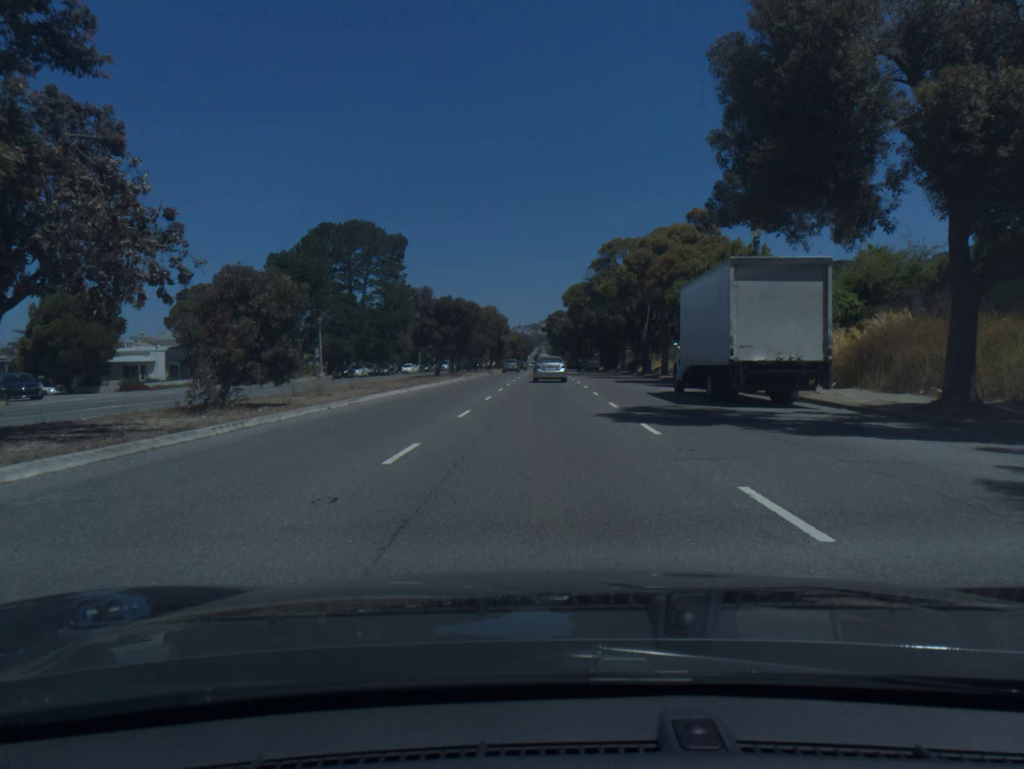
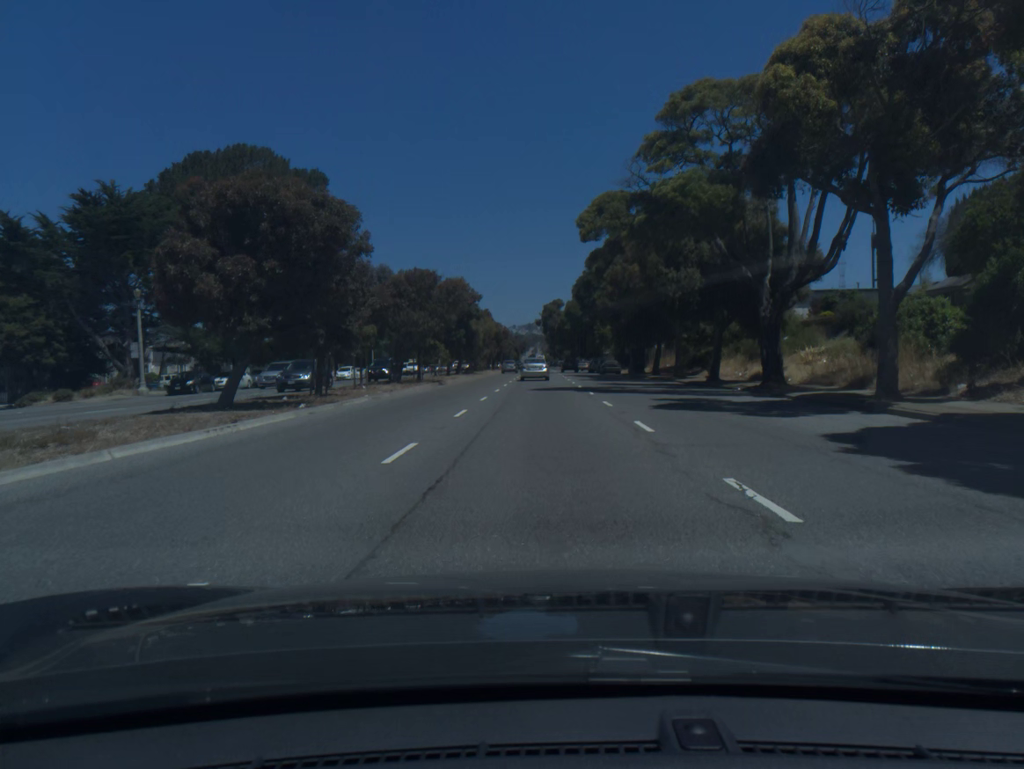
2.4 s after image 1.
(+0.1, +36.6) m; 0°
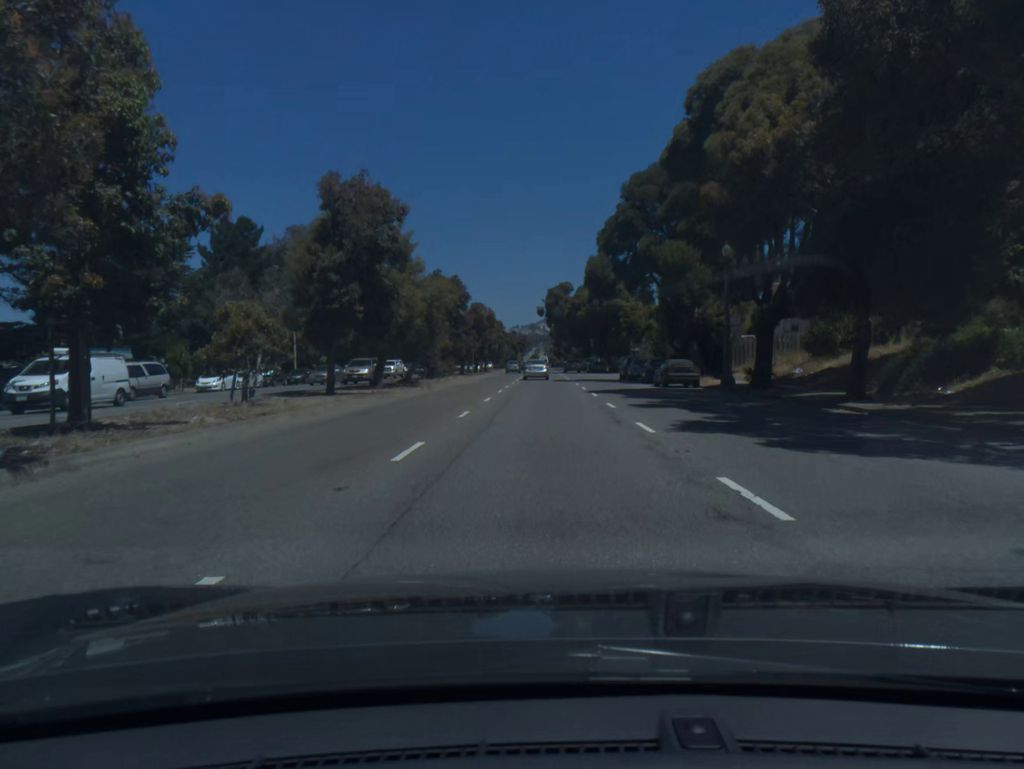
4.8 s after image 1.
(-0.1, +36.8) m; 0°
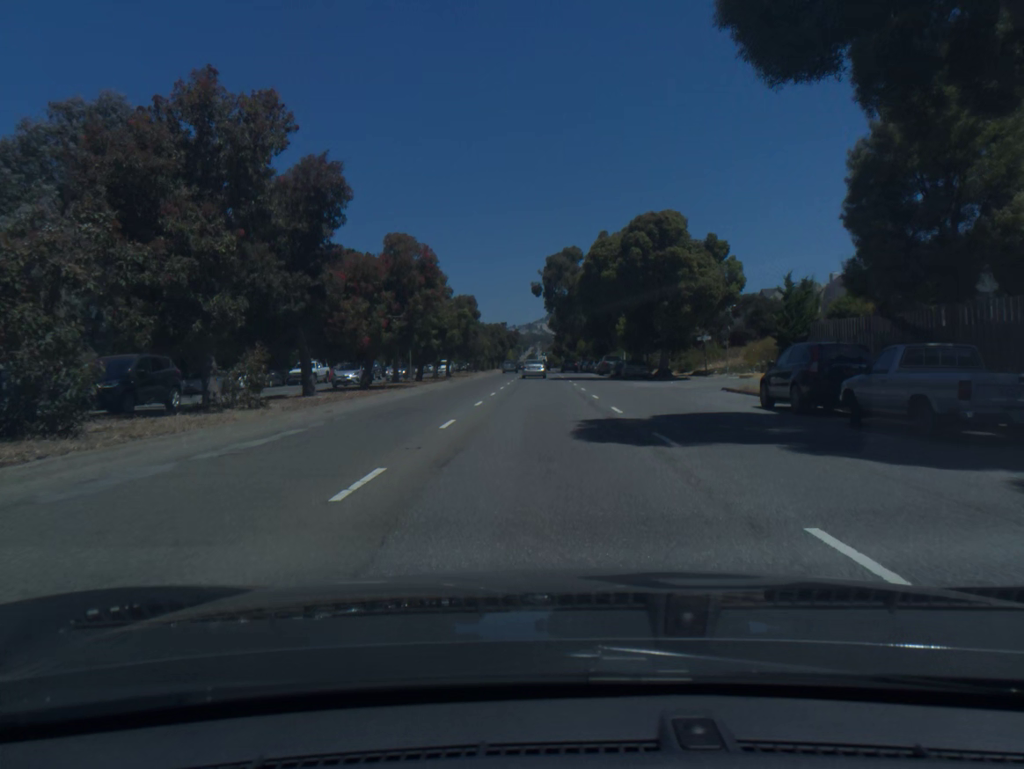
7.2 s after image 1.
(0.0, +38.9) m; 0°
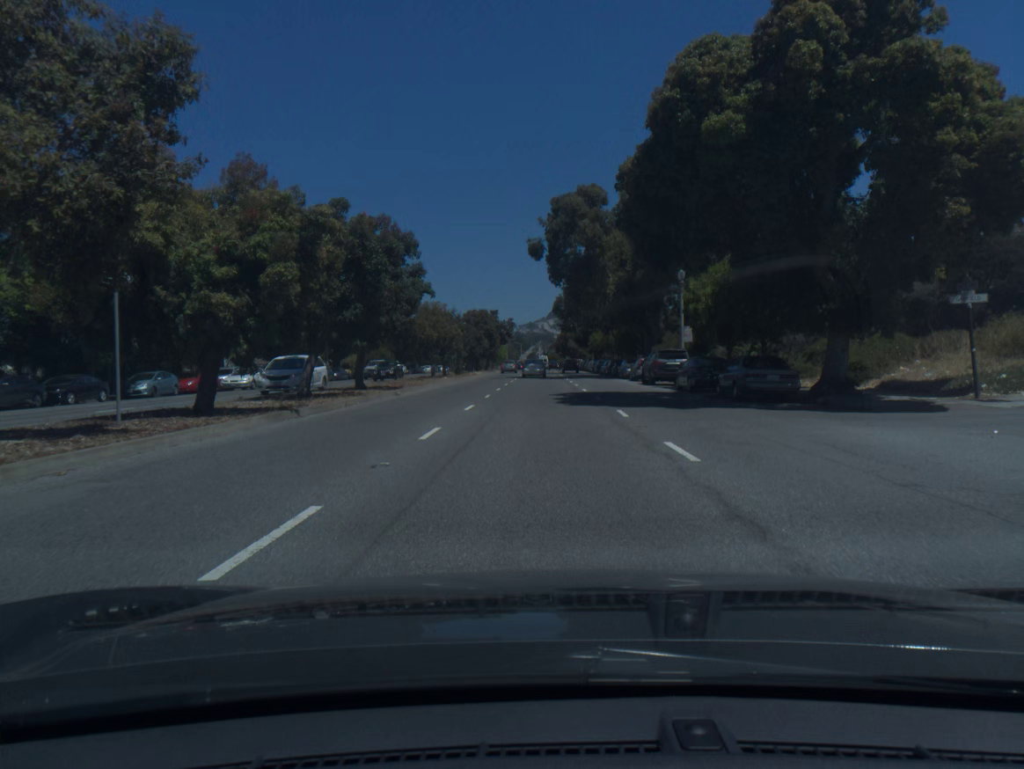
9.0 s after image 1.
(0.0, +31.2) m; 0°
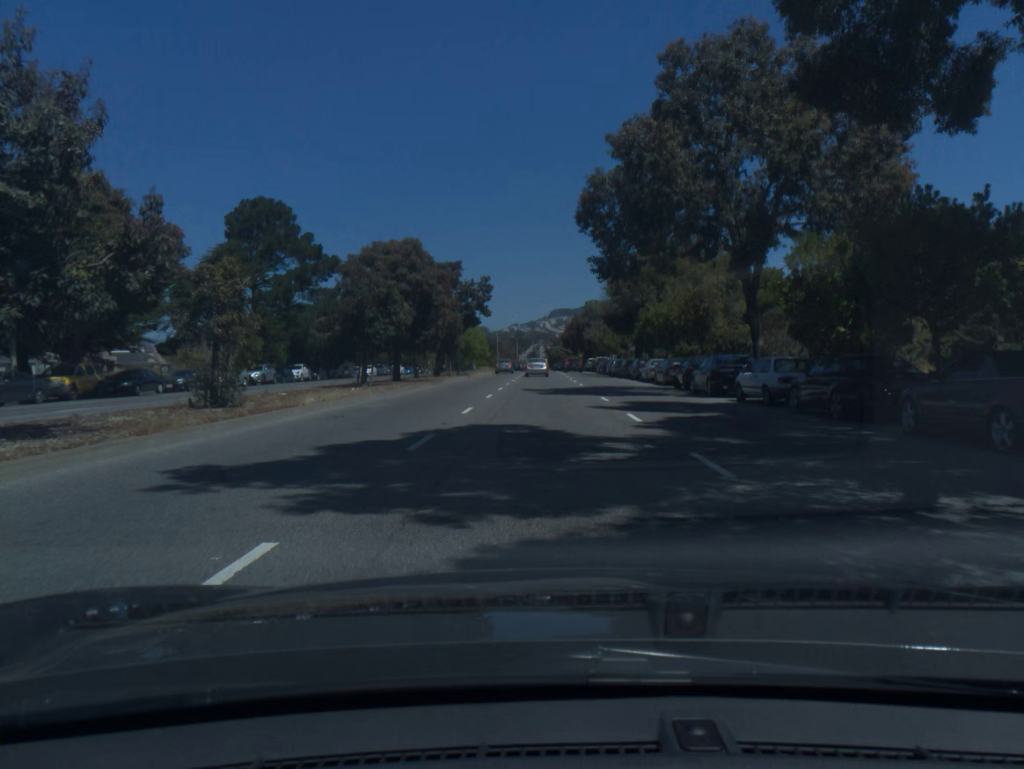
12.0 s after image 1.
(-0.2, +52.6) m; 0°
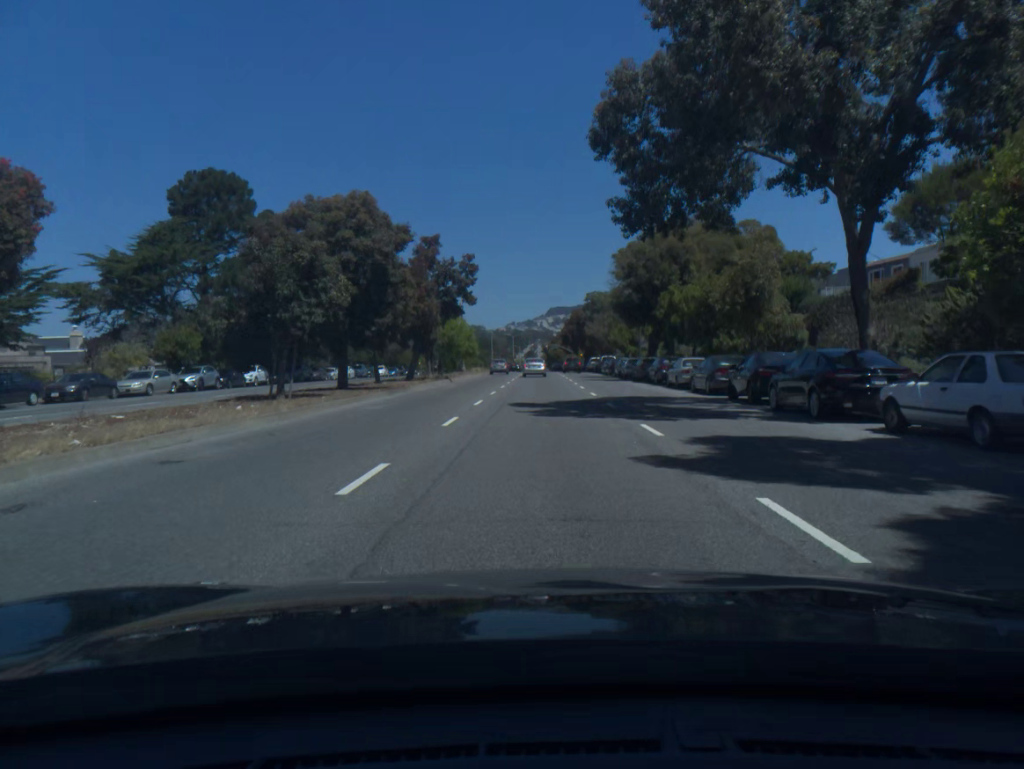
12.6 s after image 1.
(0.0, +10.5) m; 0°
